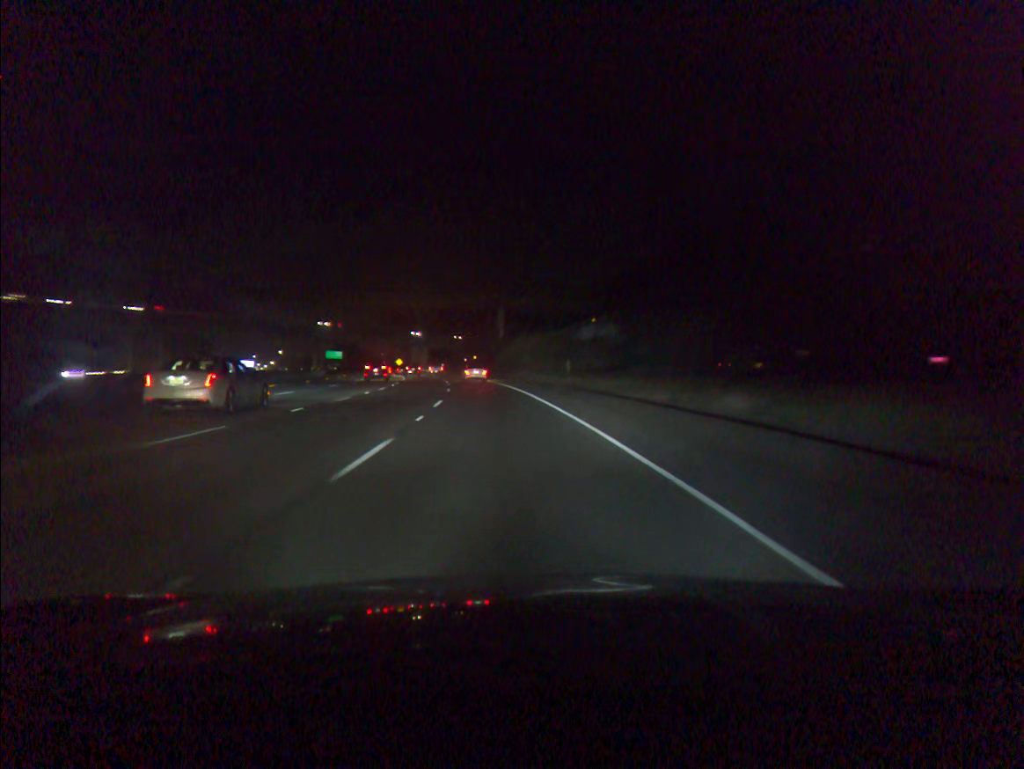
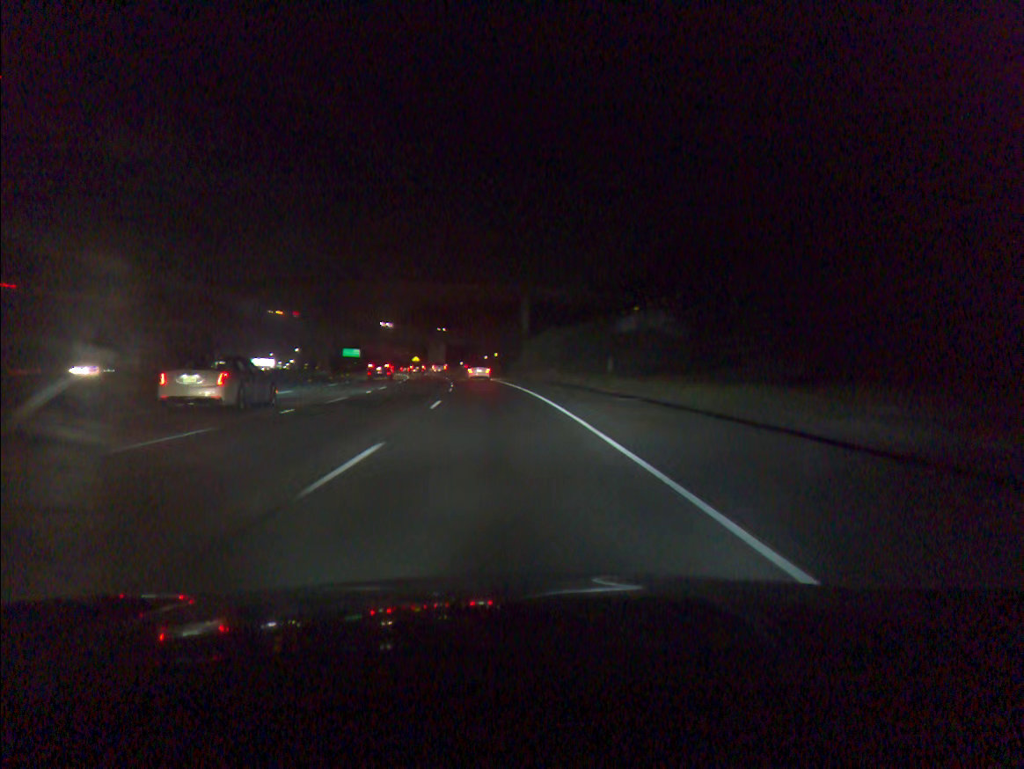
(-0.2, +15.8) m; -2°
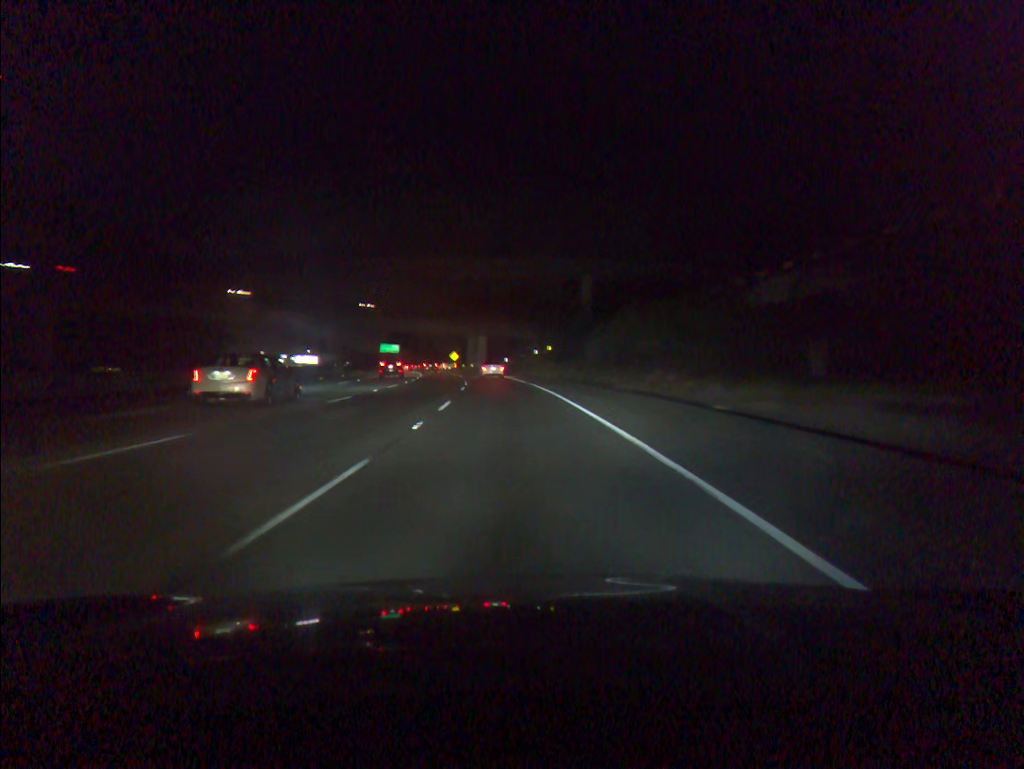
(-1.0, +31.5) m; -4°
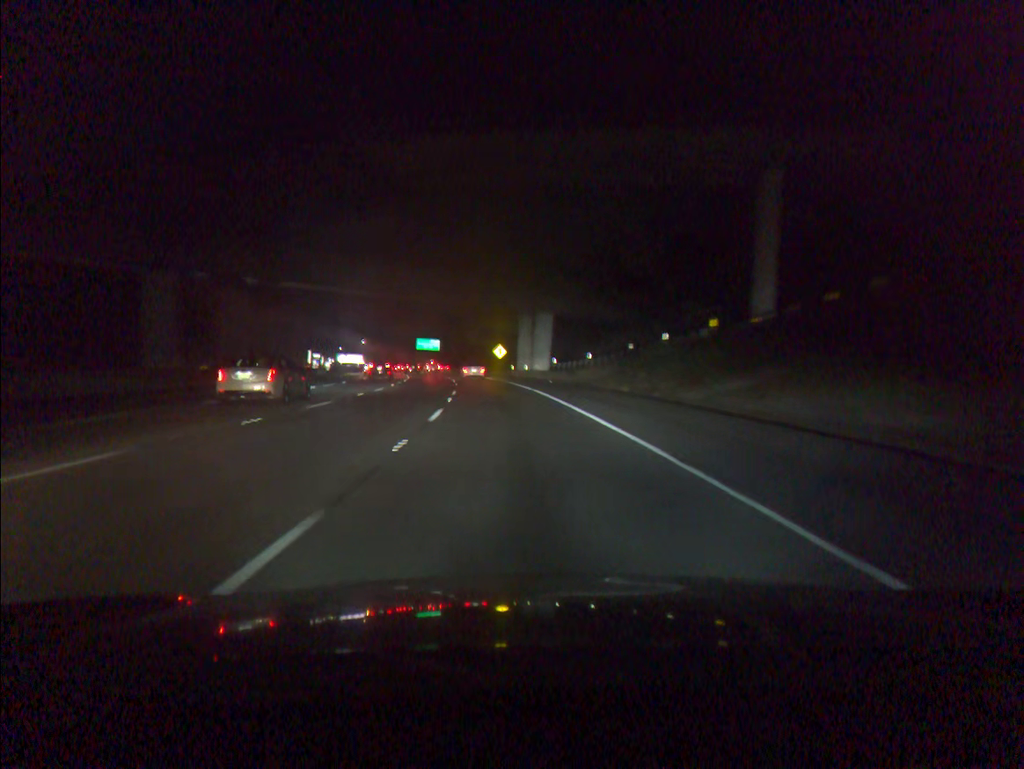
(-2.8, +61.5) m; -5°
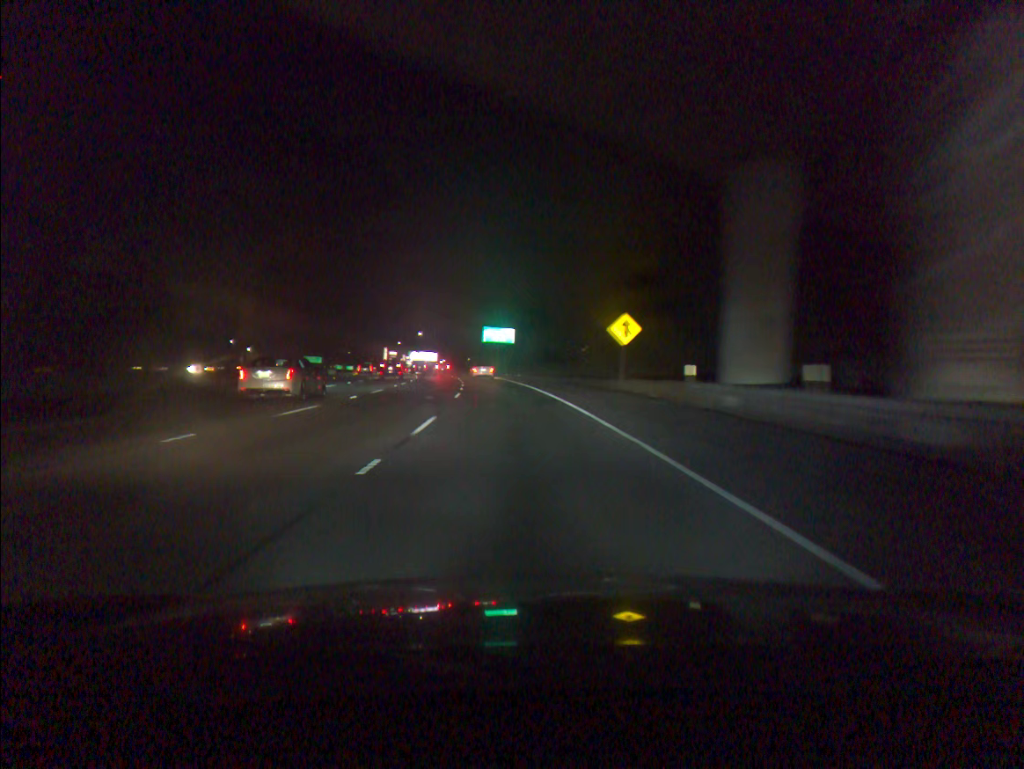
(-3.3, +61.4) m; -6°
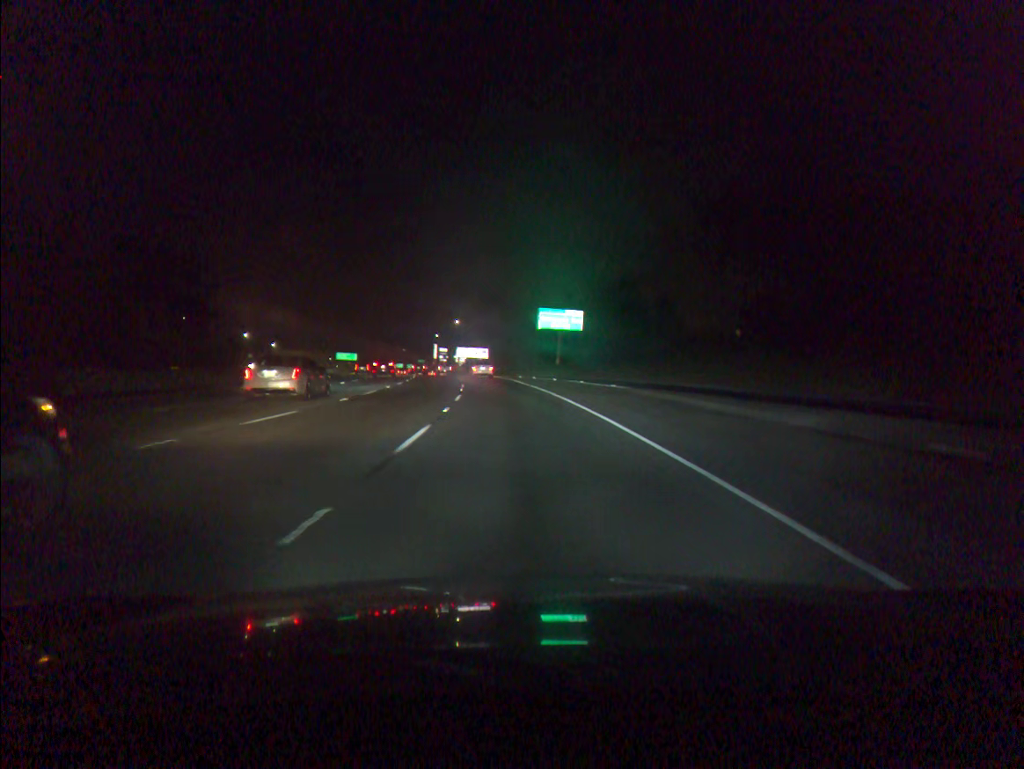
(-1.7, +47.0) m; -4°
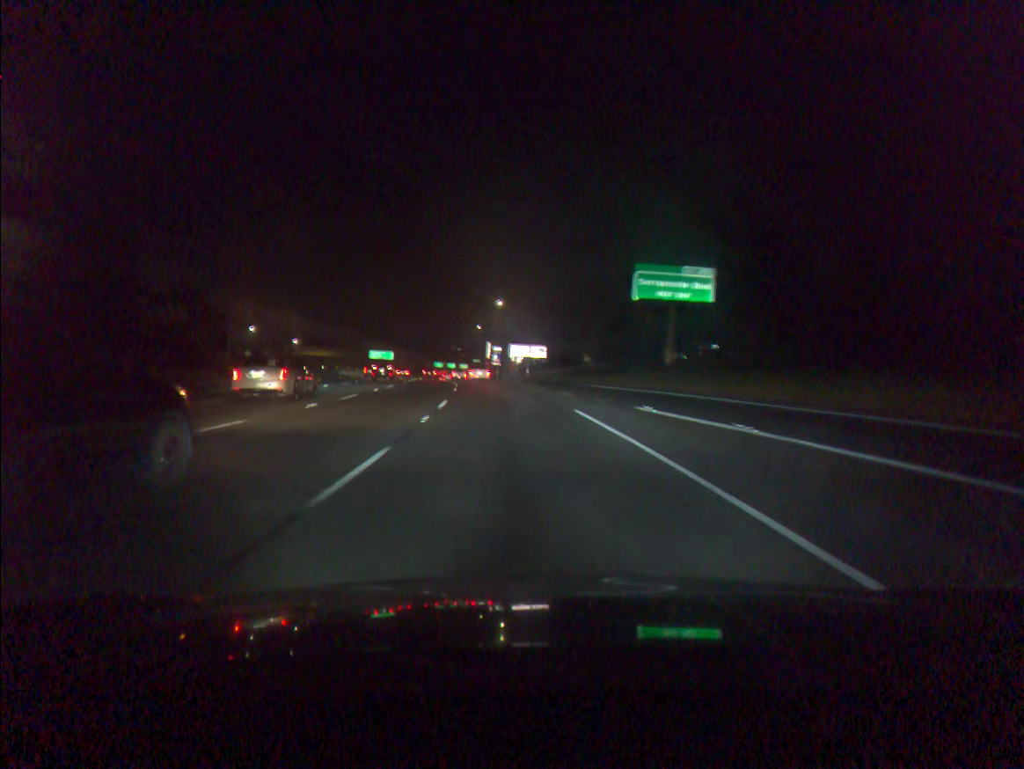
(-1.6, +47.4) m; -4°
